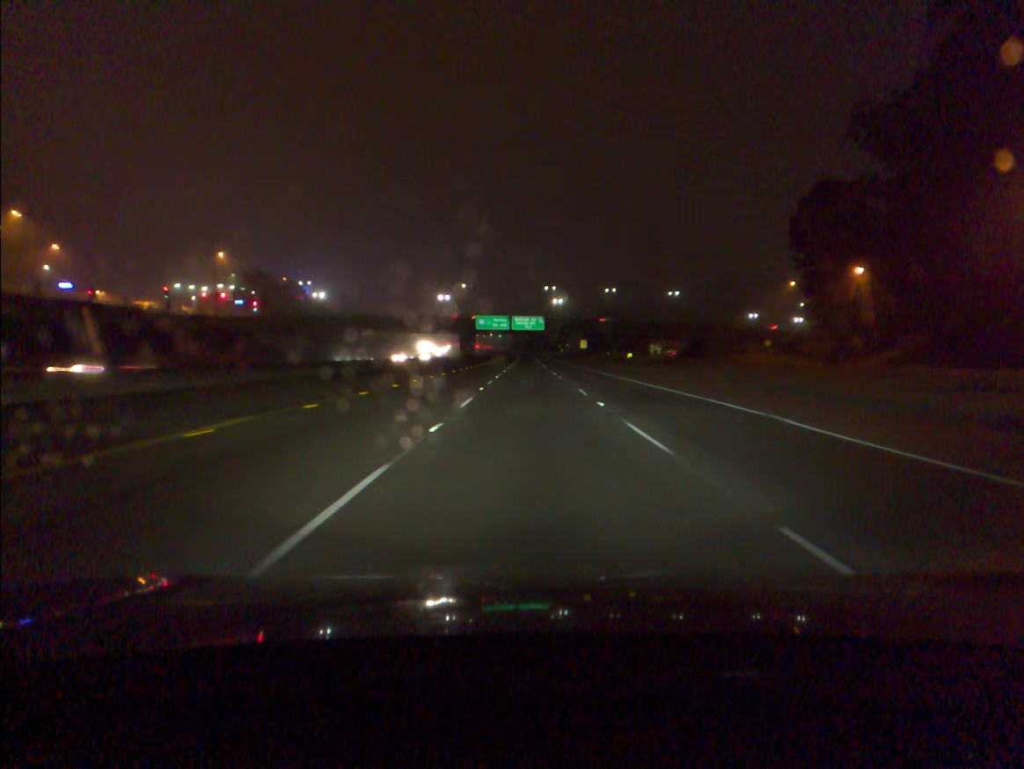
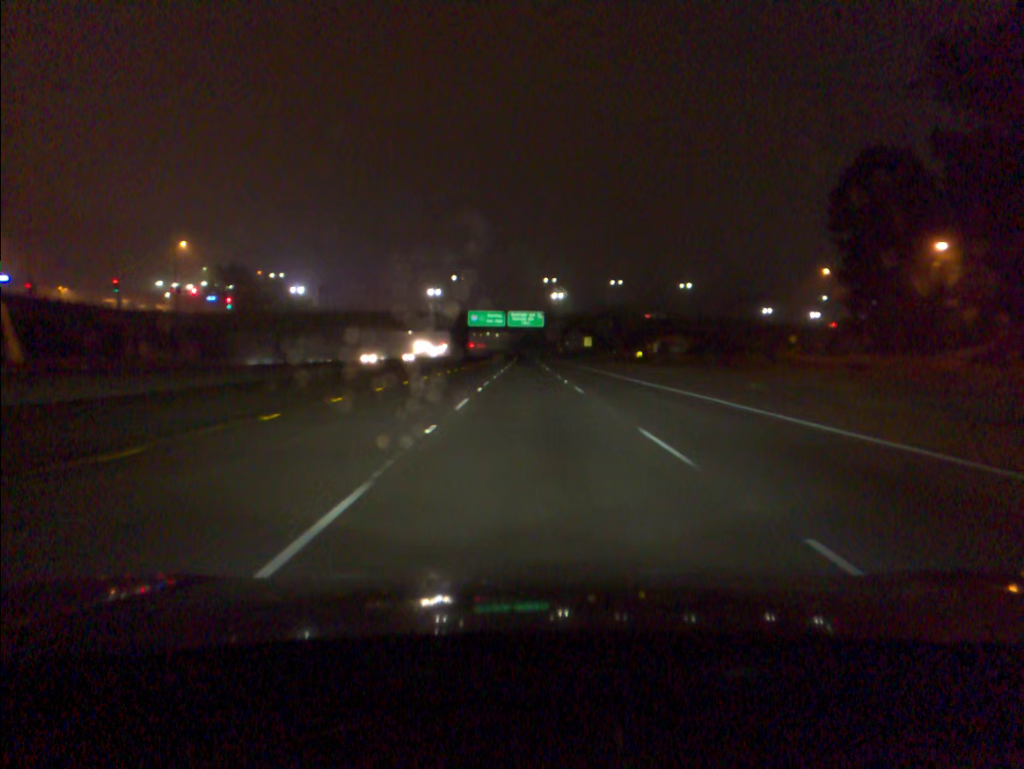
(0.0, +16.0) m; 0°
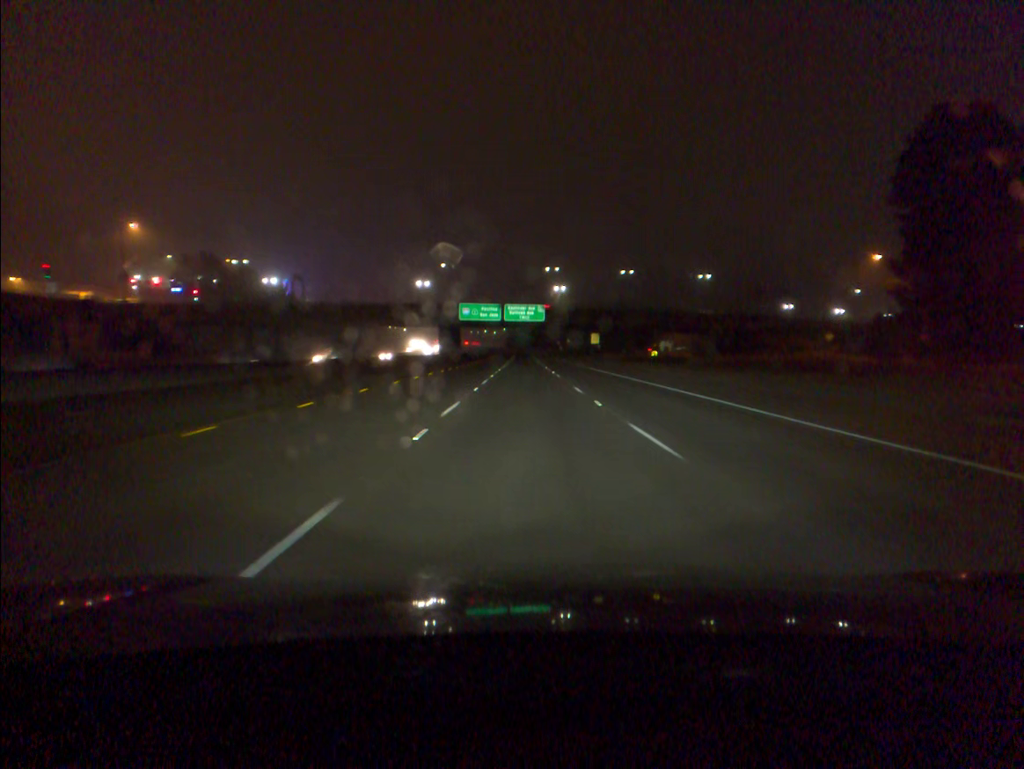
(0.0, +16.3) m; 0°
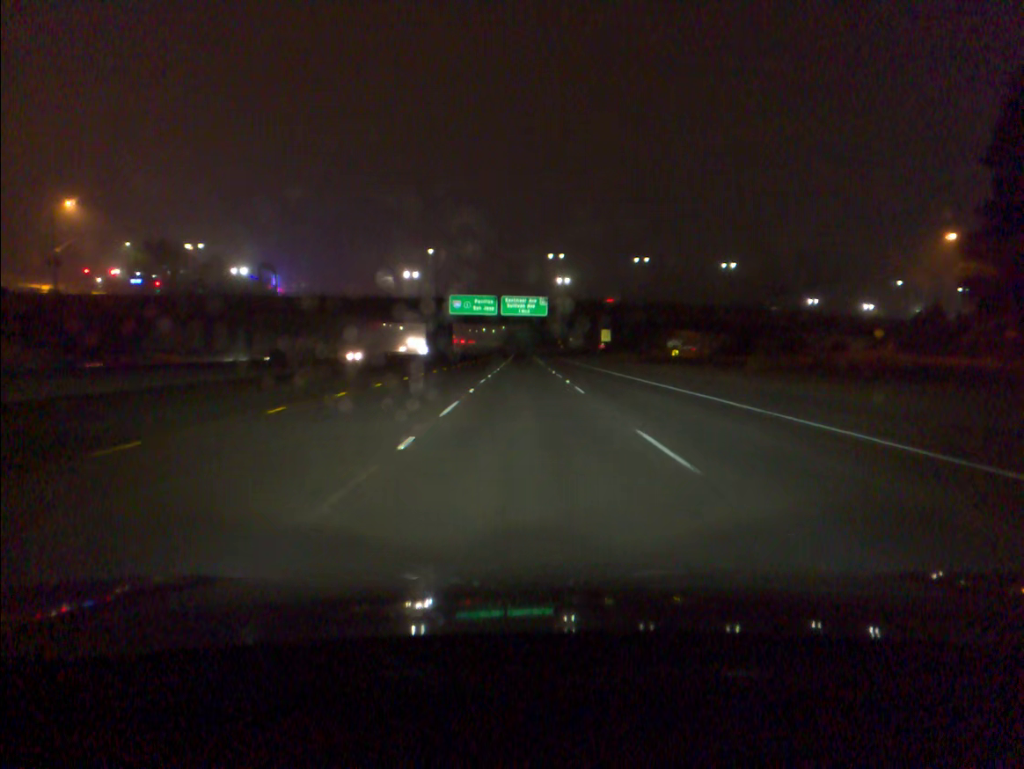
(0.0, +16.5) m; 0°
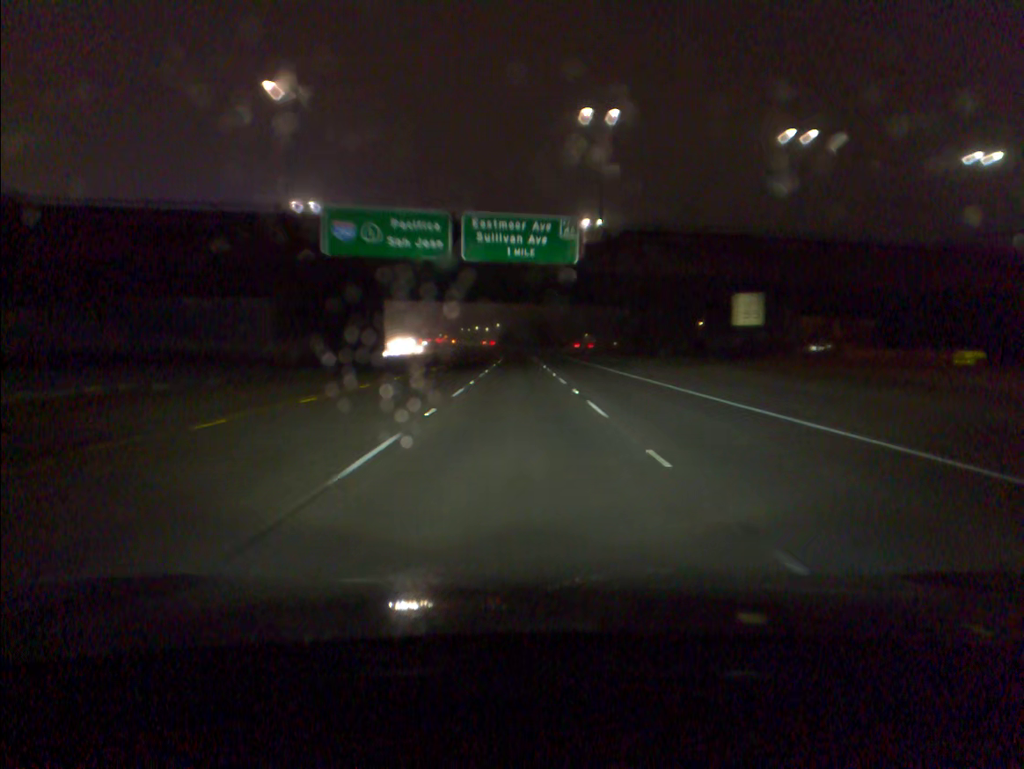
(+0.1, +67.3) m; 0°
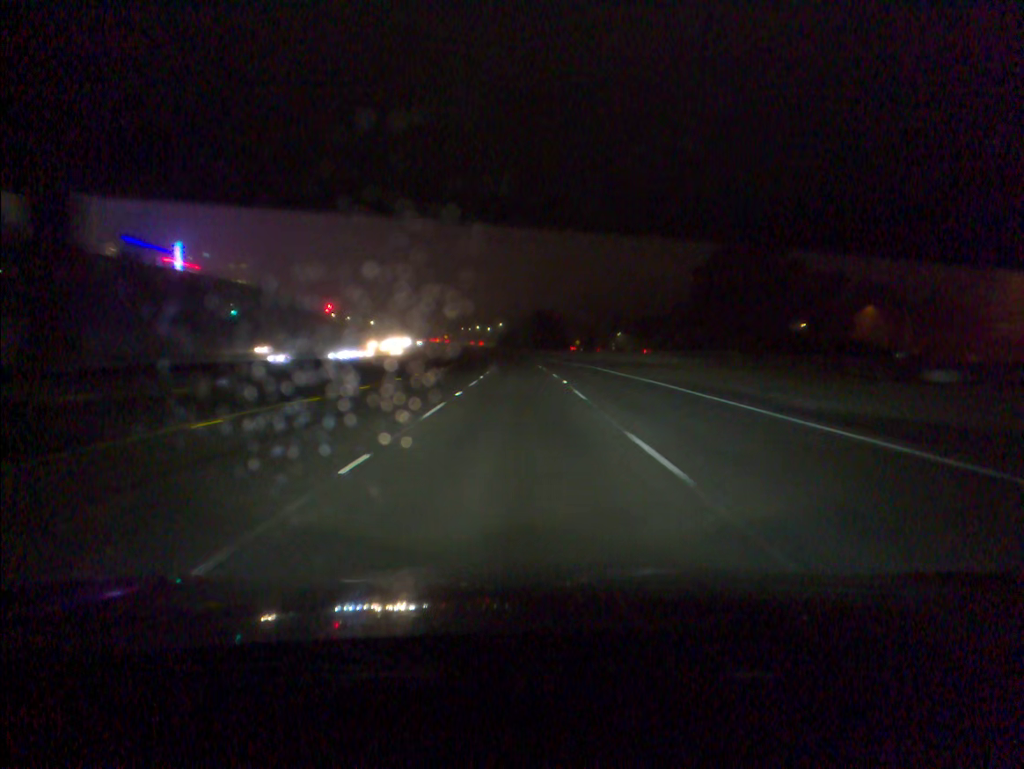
(-0.2, +51.0) m; 0°
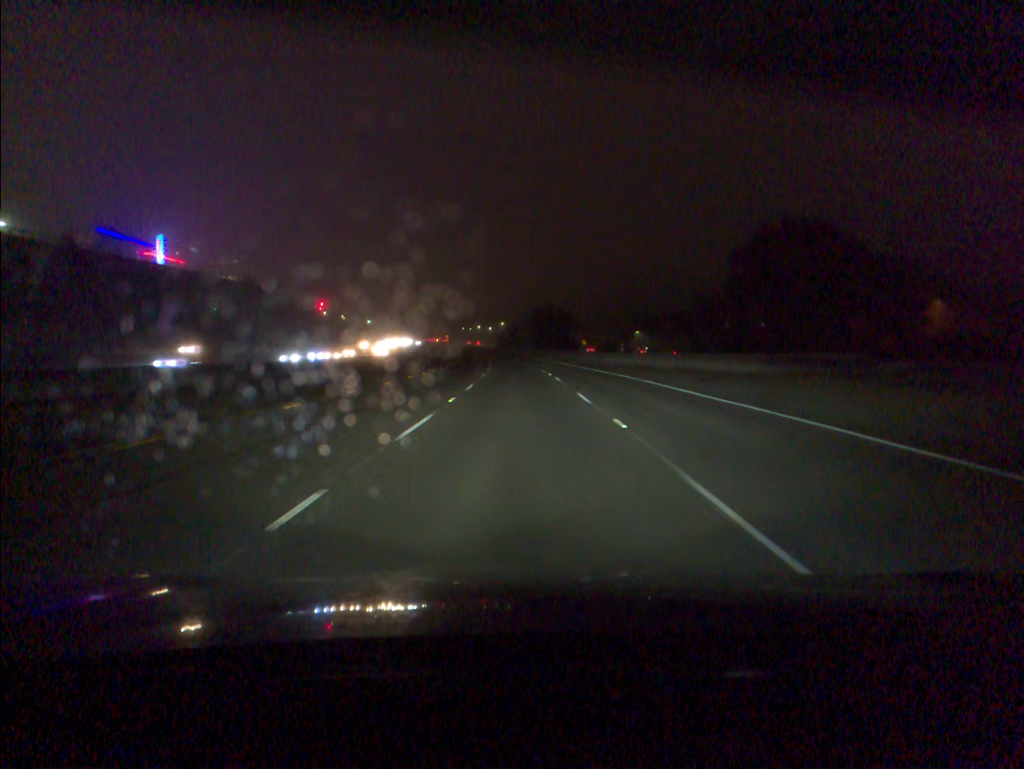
(0.0, +17.0) m; 0°
